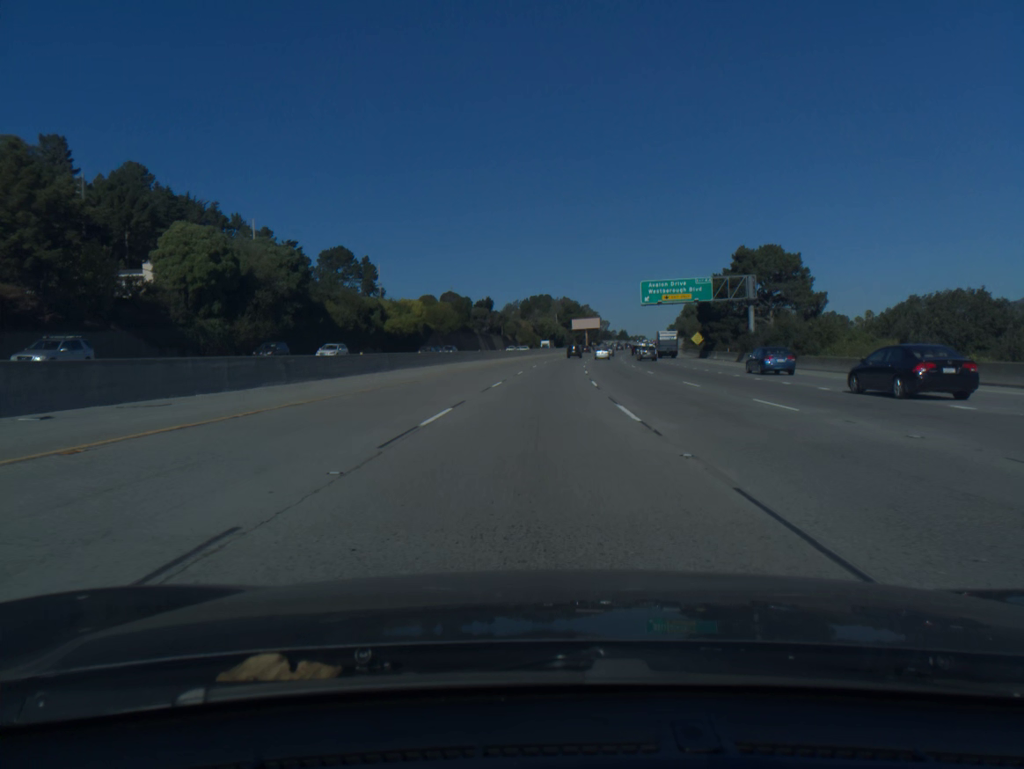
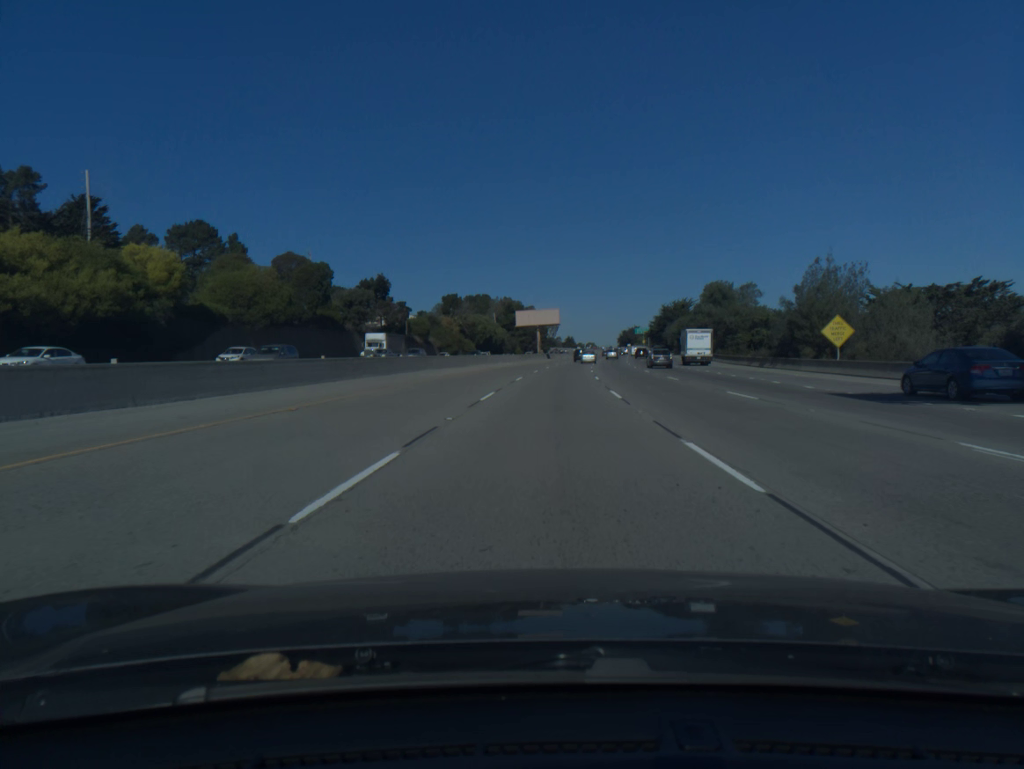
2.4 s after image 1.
(+2.7, +80.2) m; +4°
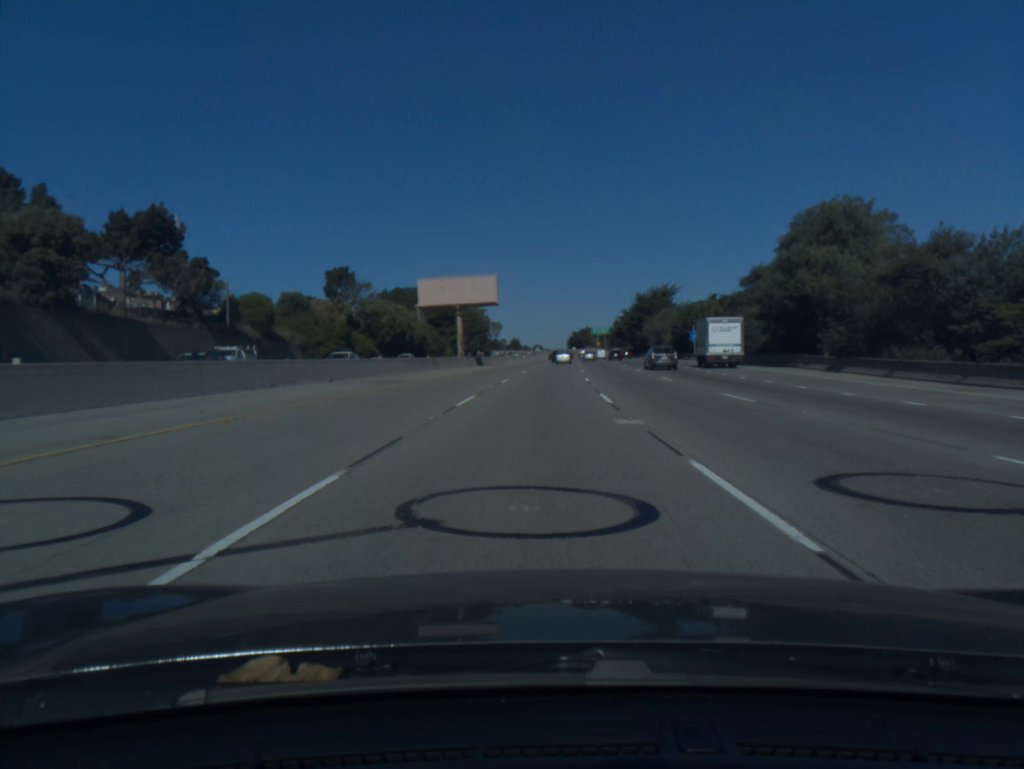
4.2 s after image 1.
(+2.2, +60.4) m; +4°
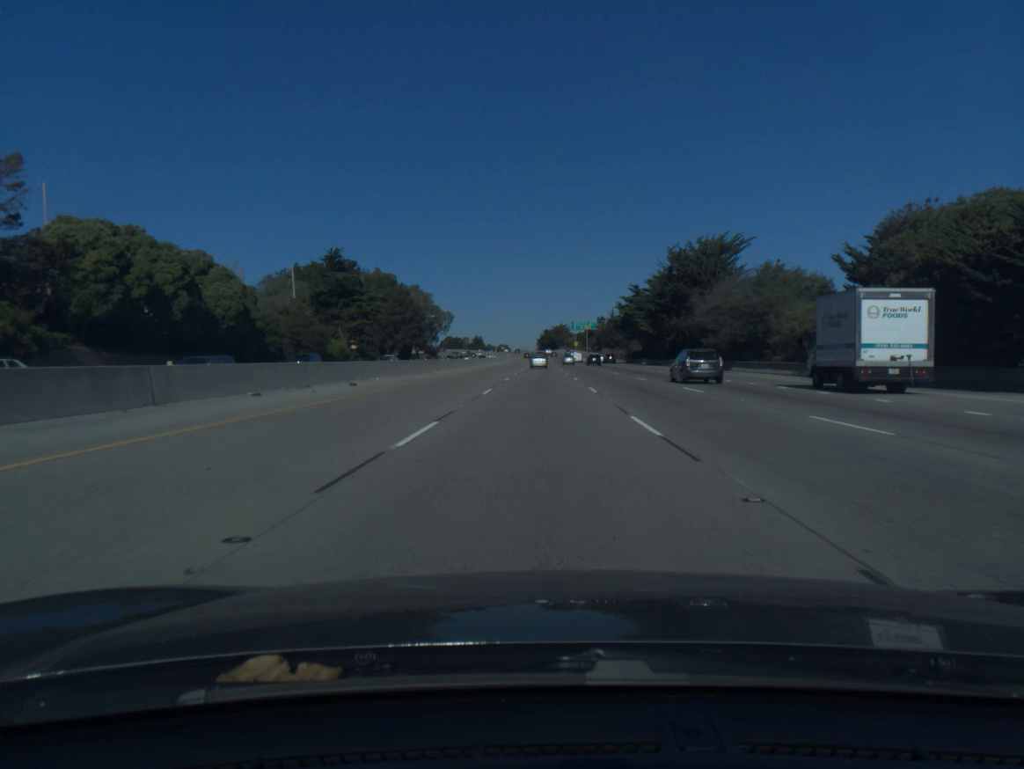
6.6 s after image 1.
(+2.2, +80.8) m; +2°
